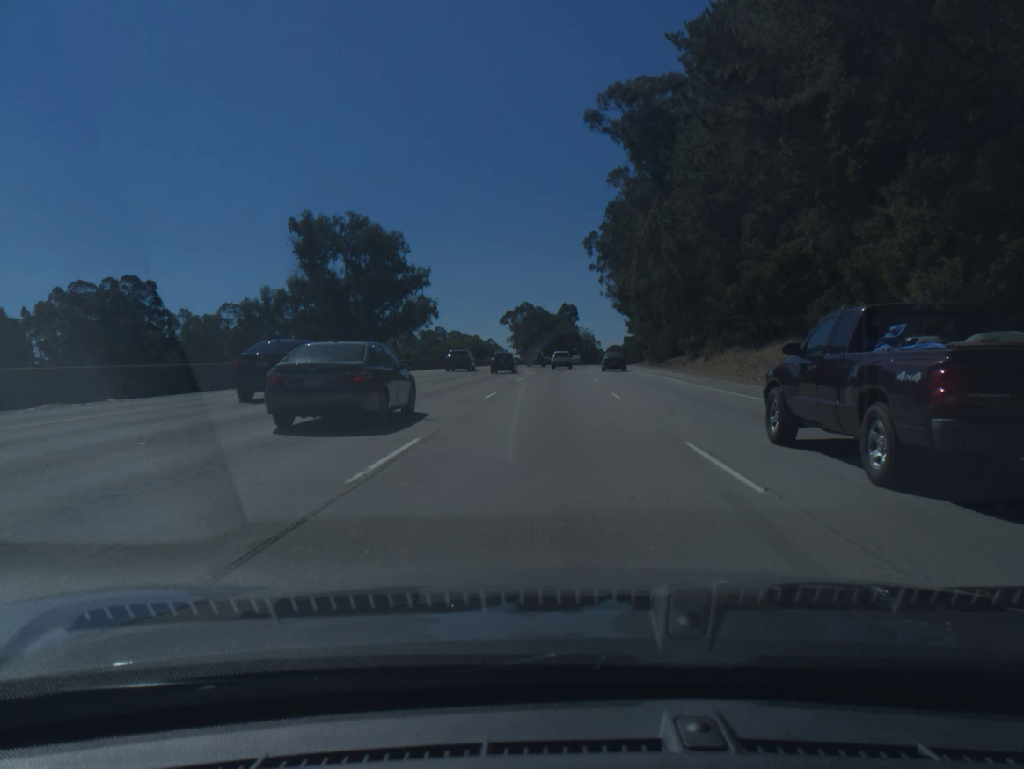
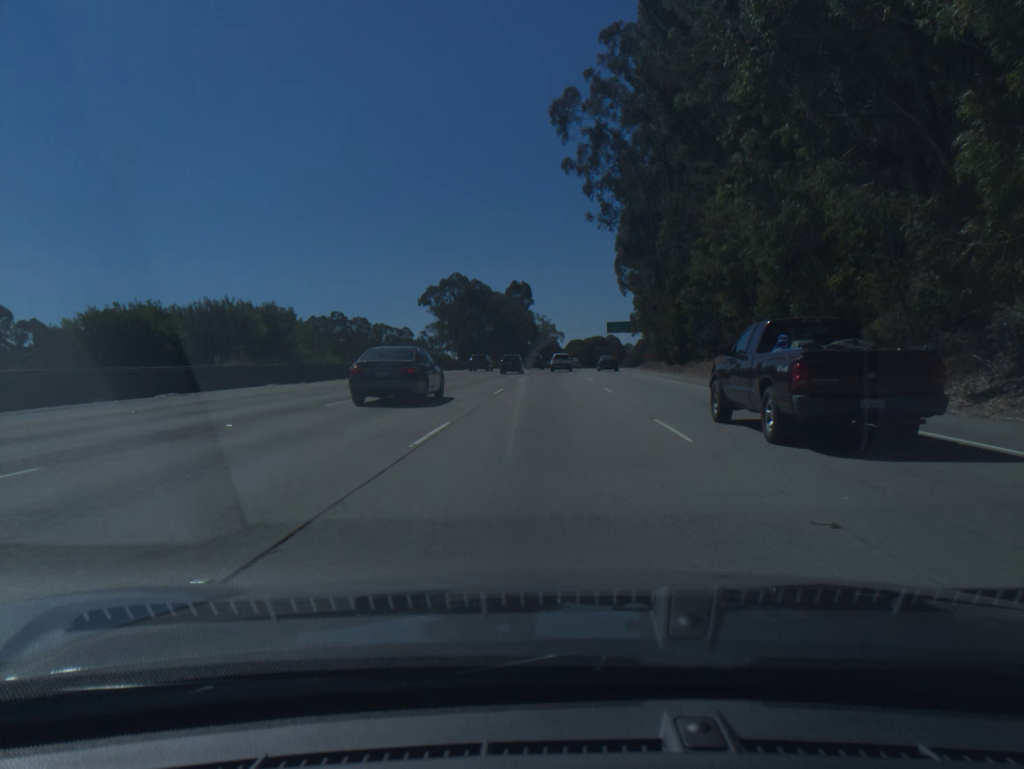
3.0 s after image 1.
(+2.5, +84.2) m; +4°
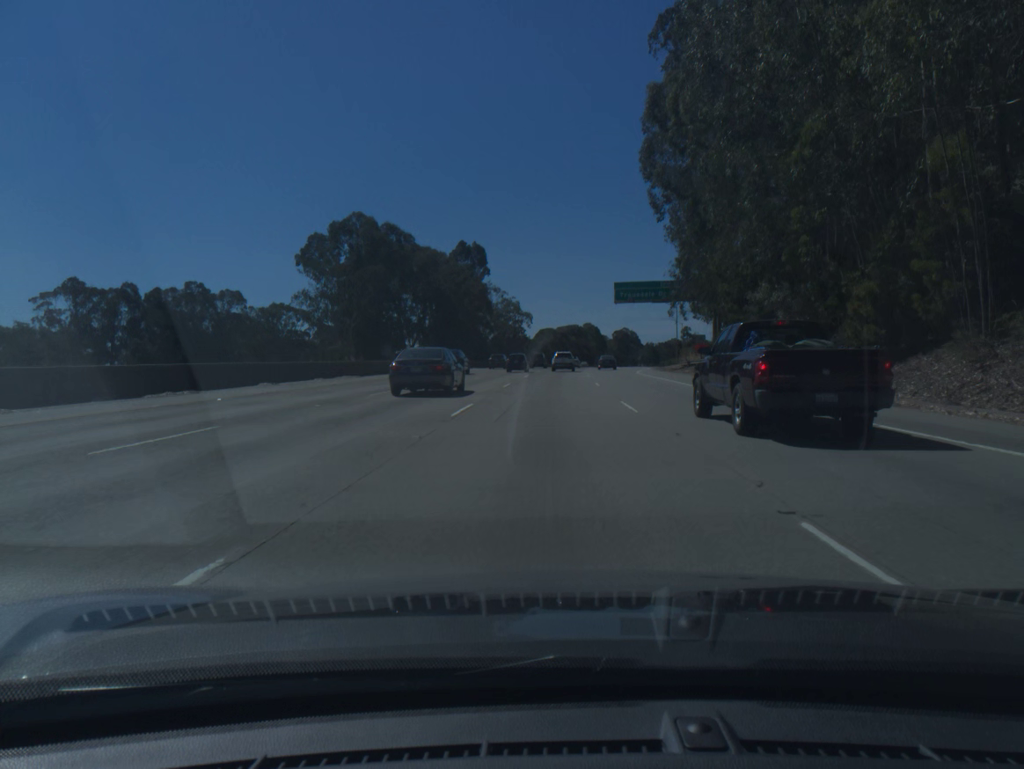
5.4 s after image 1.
(+1.5, +67.6) m; +2°
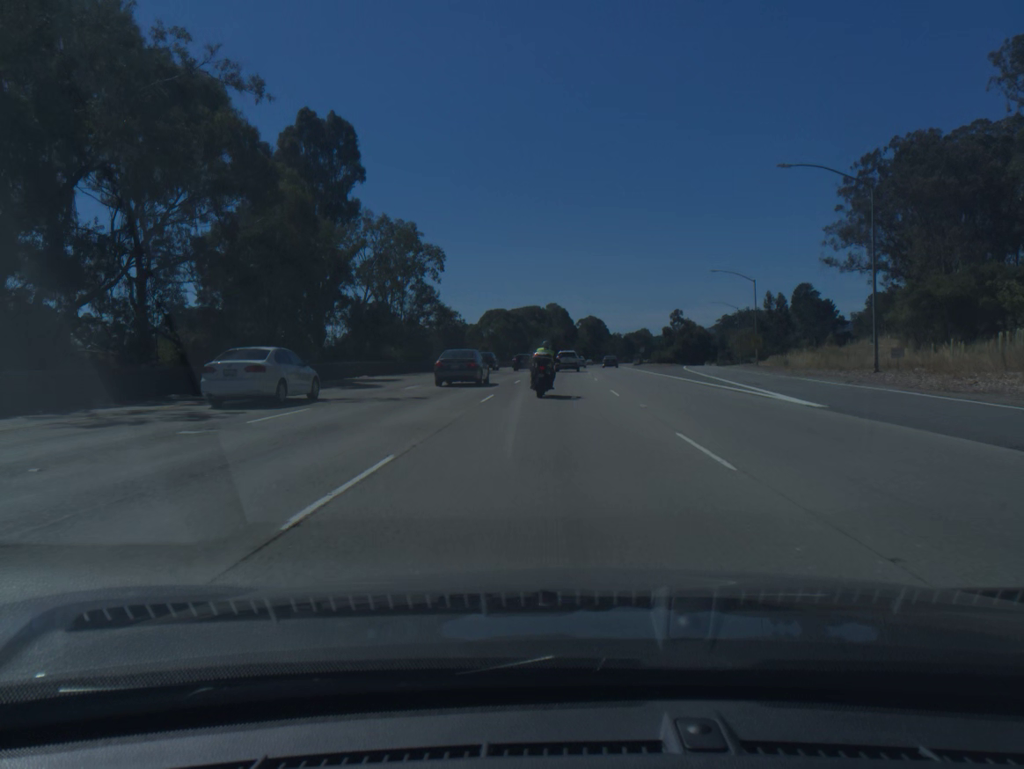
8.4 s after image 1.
(+2.2, +82.7) m; +3°
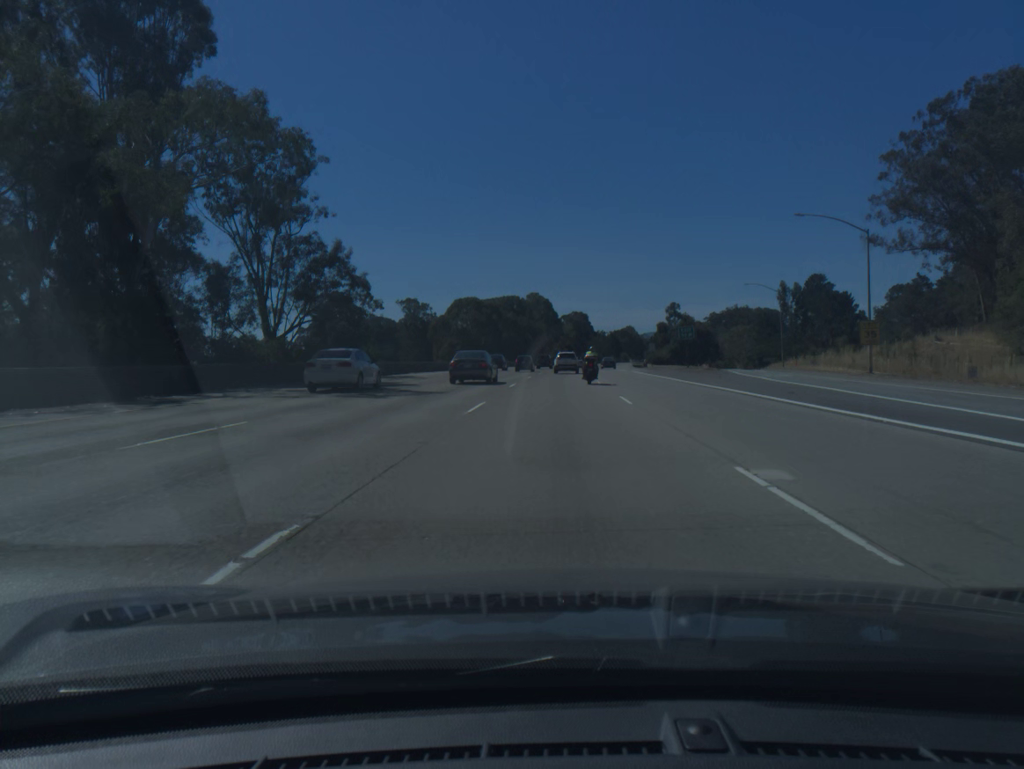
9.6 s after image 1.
(+0.3, +32.7) m; +1°
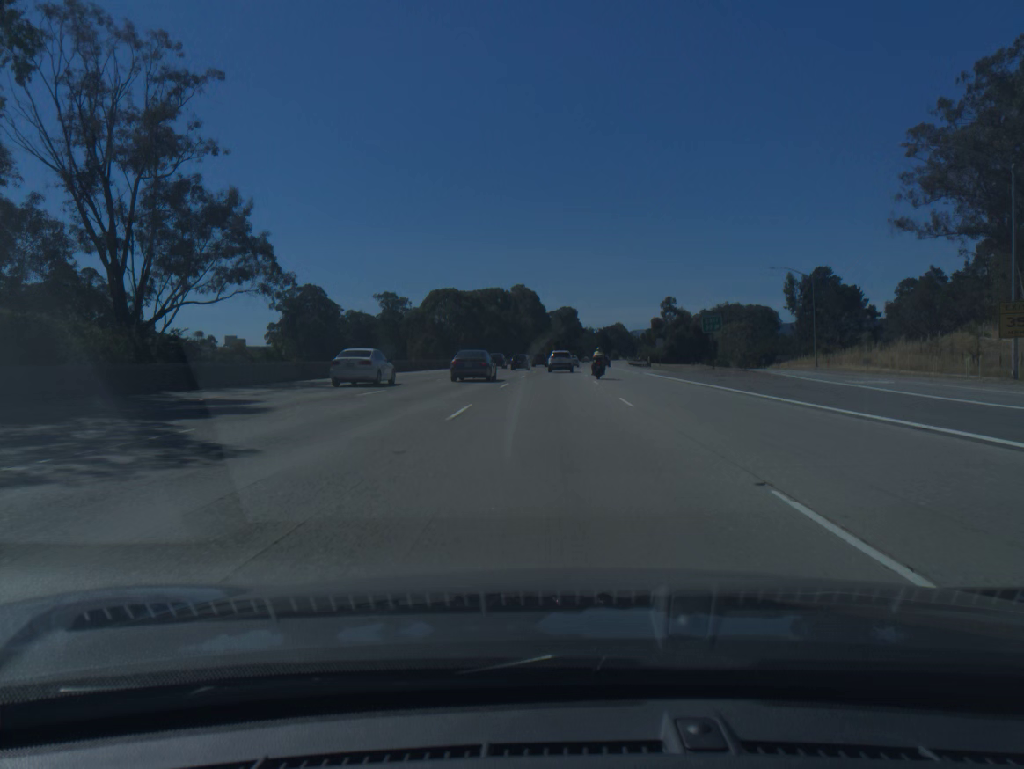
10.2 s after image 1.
(+0.1, +16.3) m; +1°
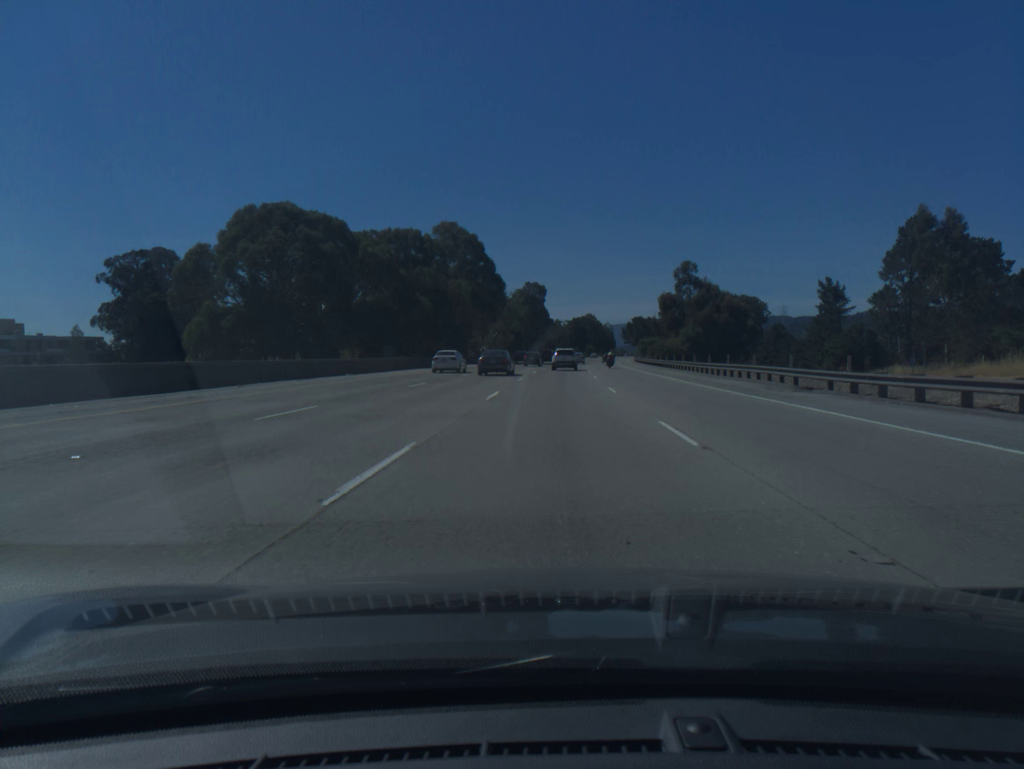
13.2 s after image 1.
(+1.8, +81.2) m; +3°
